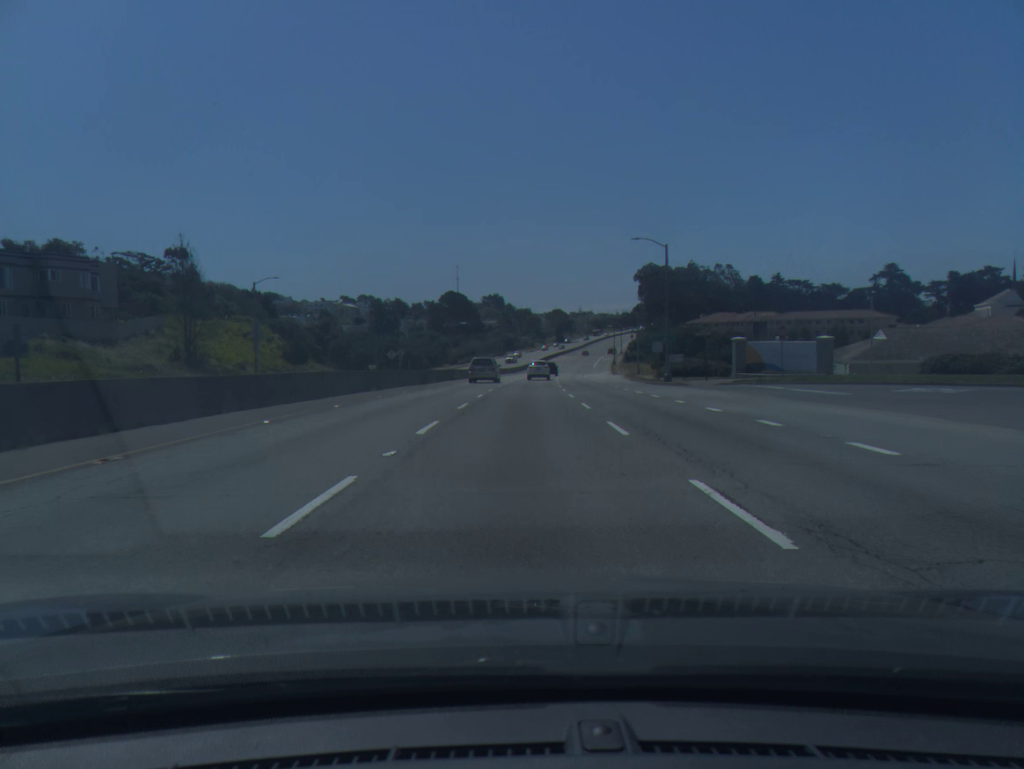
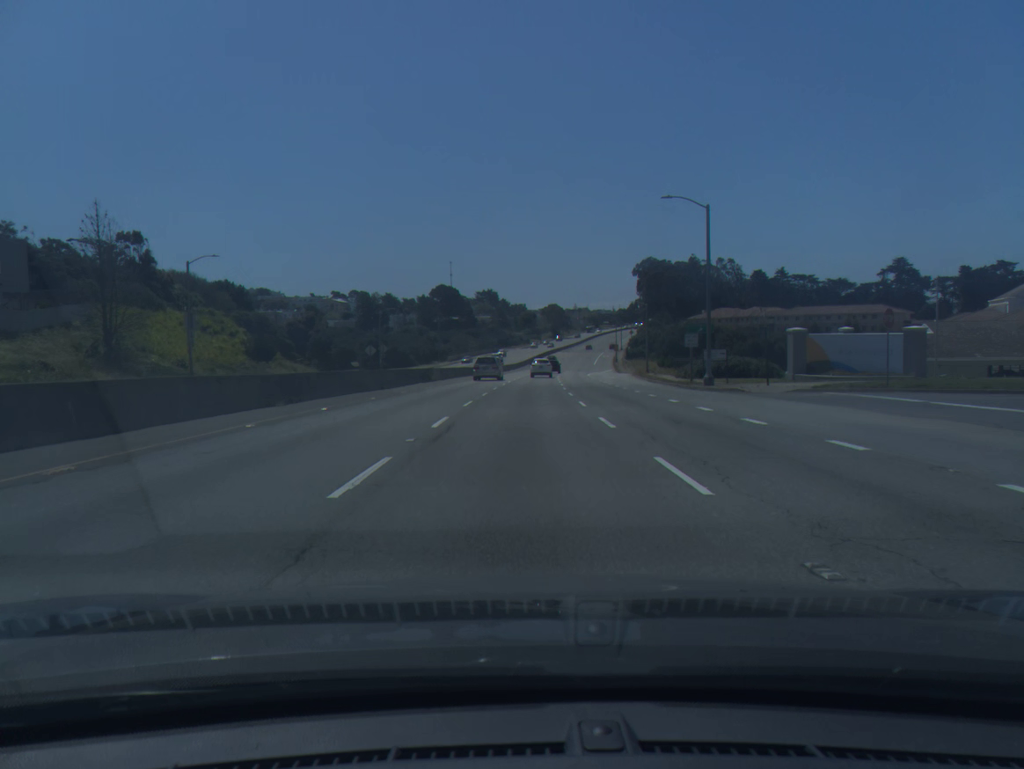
(0.0, +12.9) m; 0°
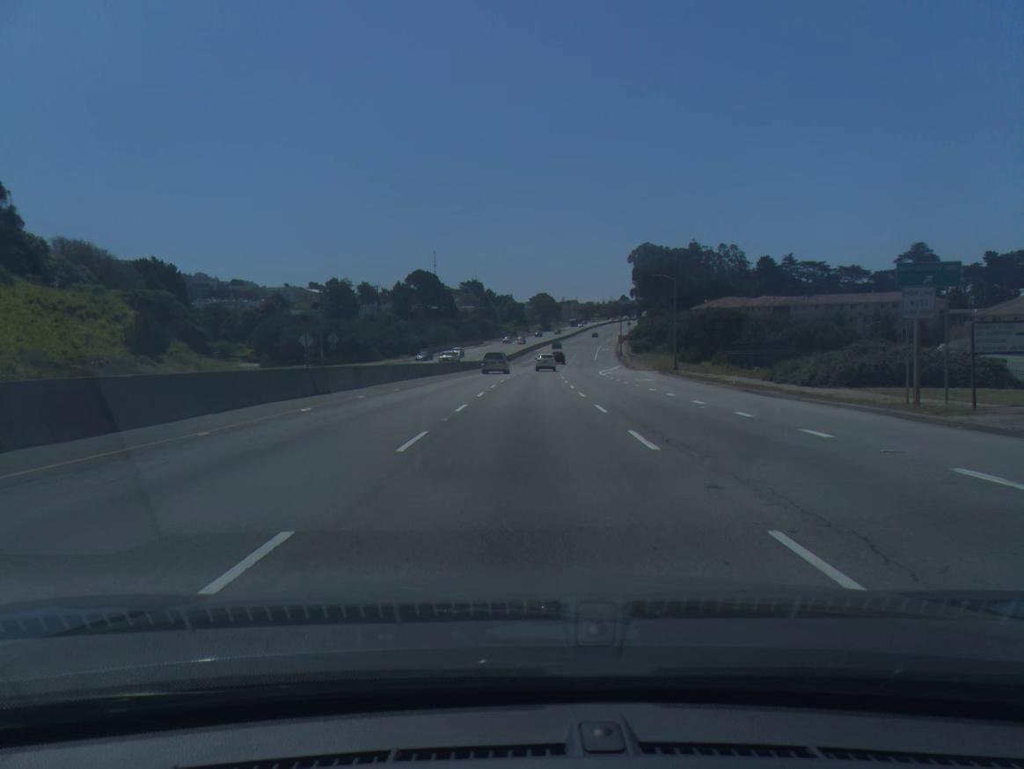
(+0.2, +26.3) m; +1°
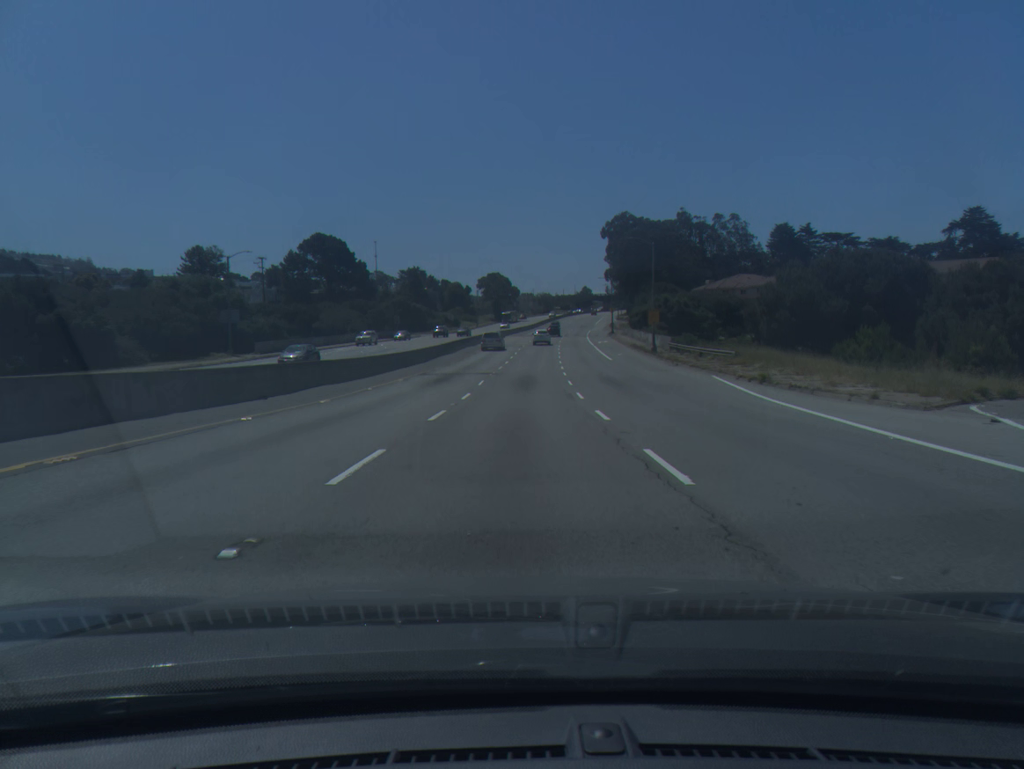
(+2.2, +69.2) m; +3°
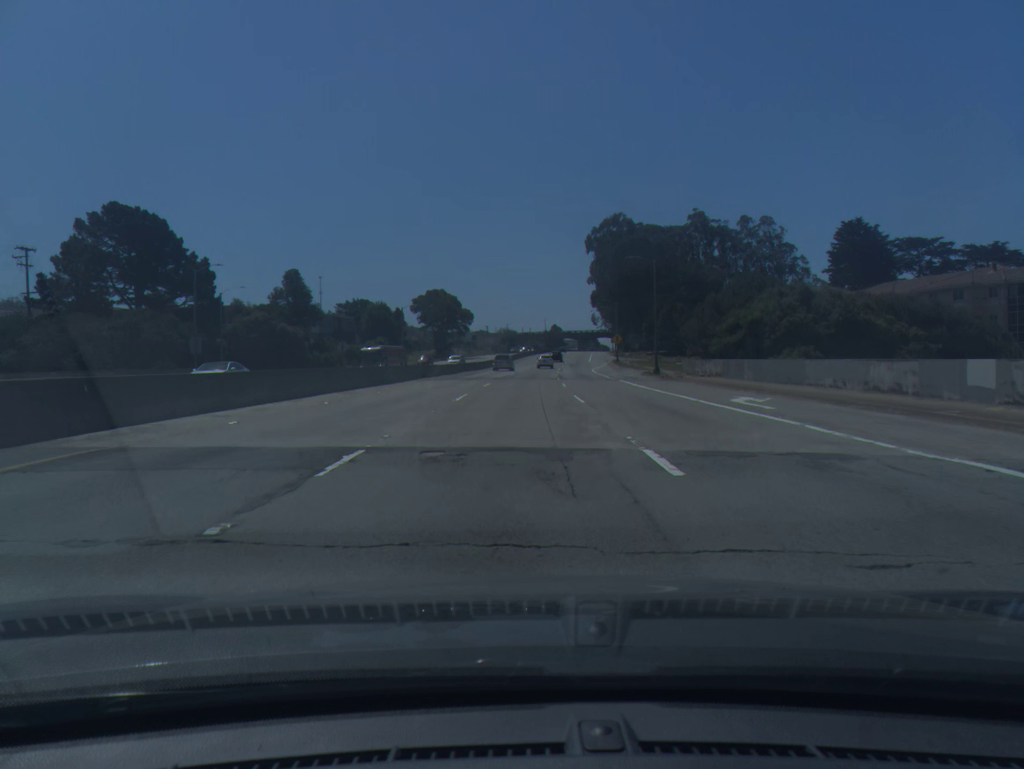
(+2.1, +73.0) m; +3°
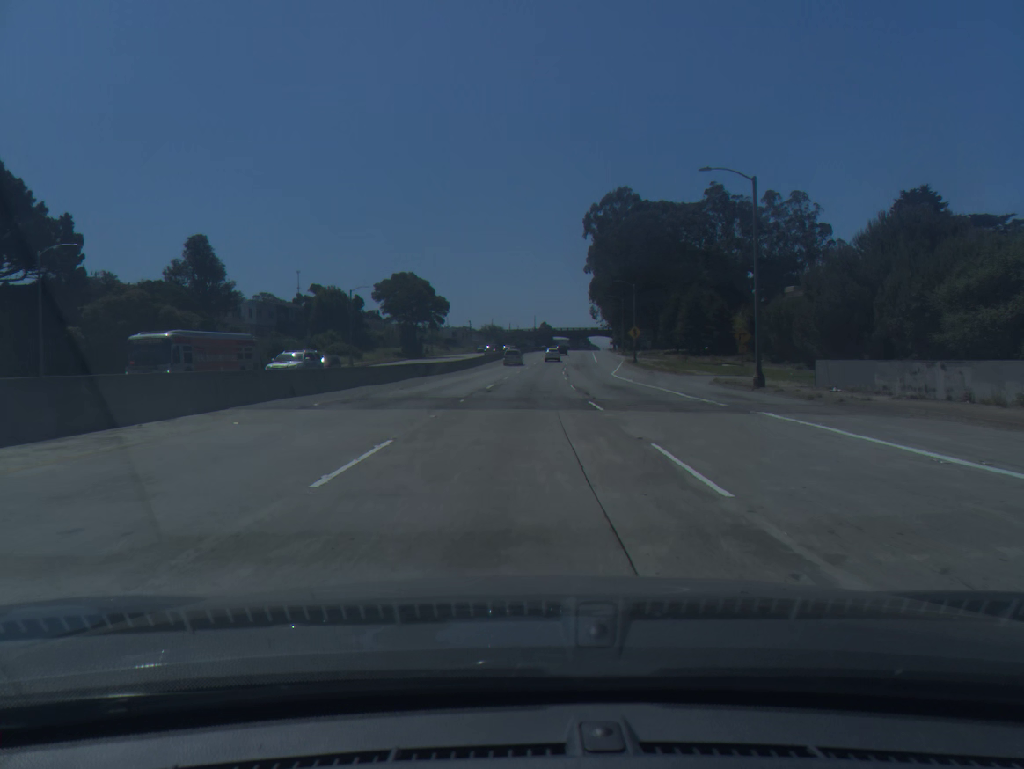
(+0.2, +29.6) m; +1°
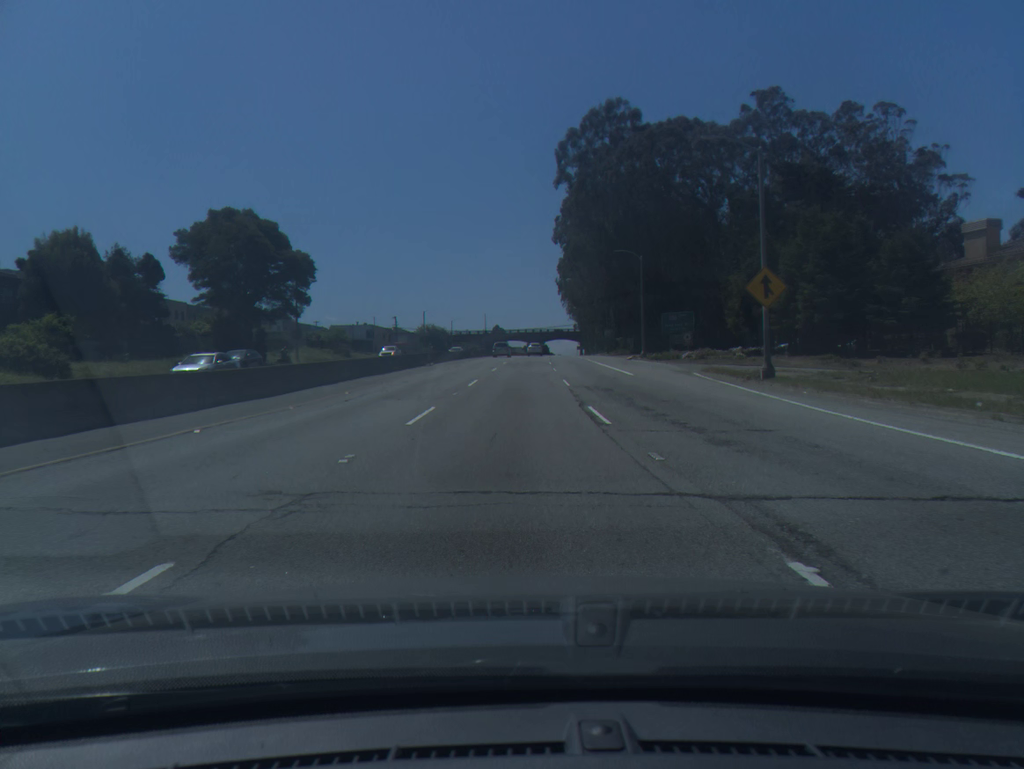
(+1.8, +60.6) m; +3°
